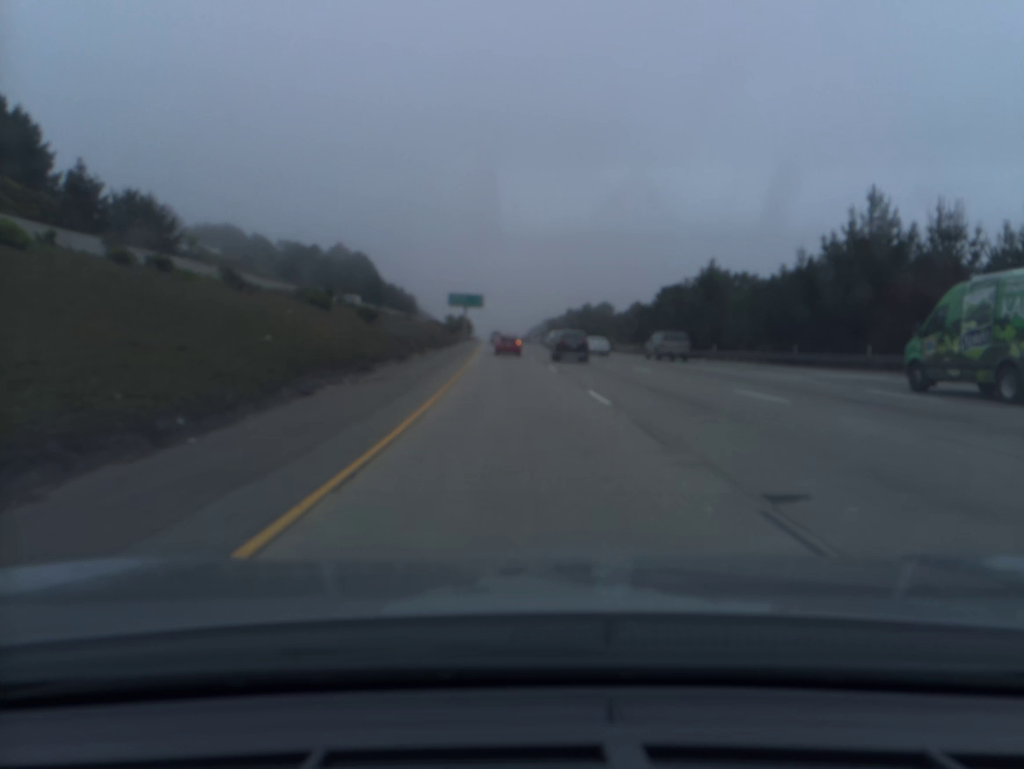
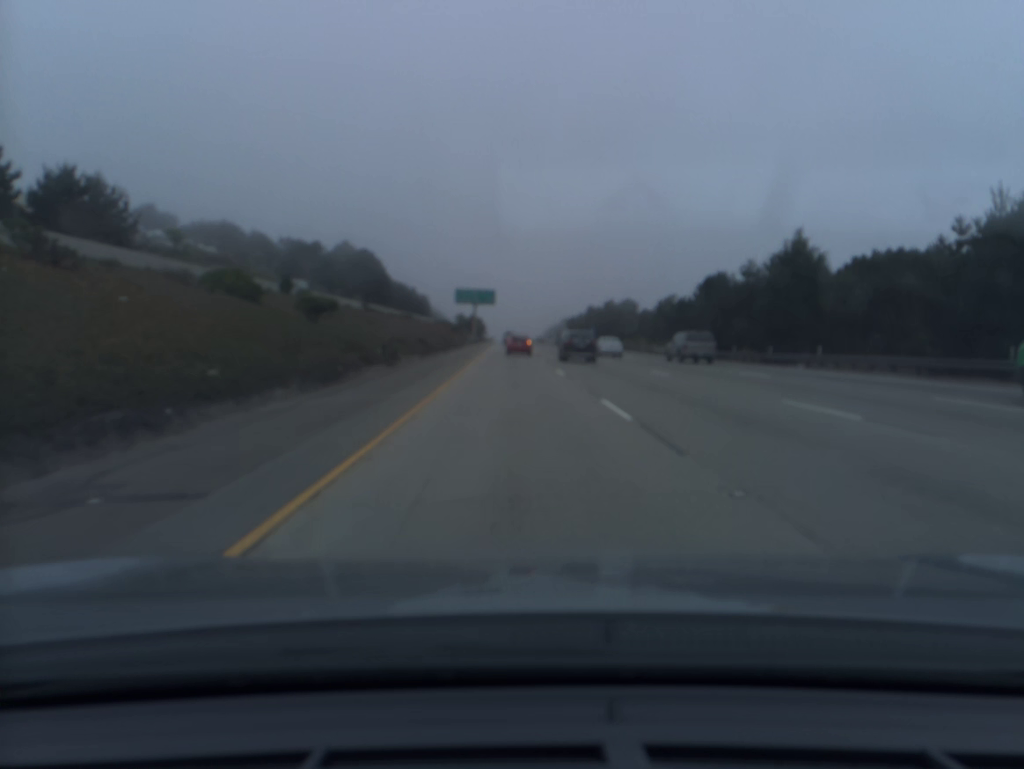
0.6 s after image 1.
(-0.2, +17.8) m; -1°
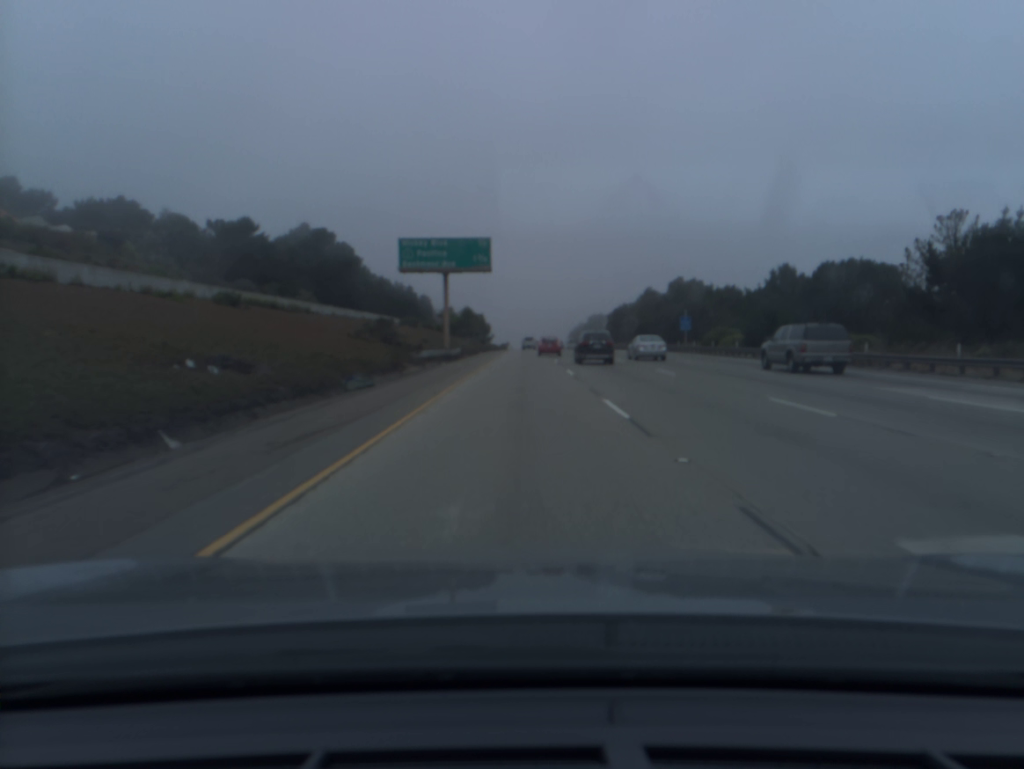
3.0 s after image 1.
(-1.3, +71.6) m; -2°
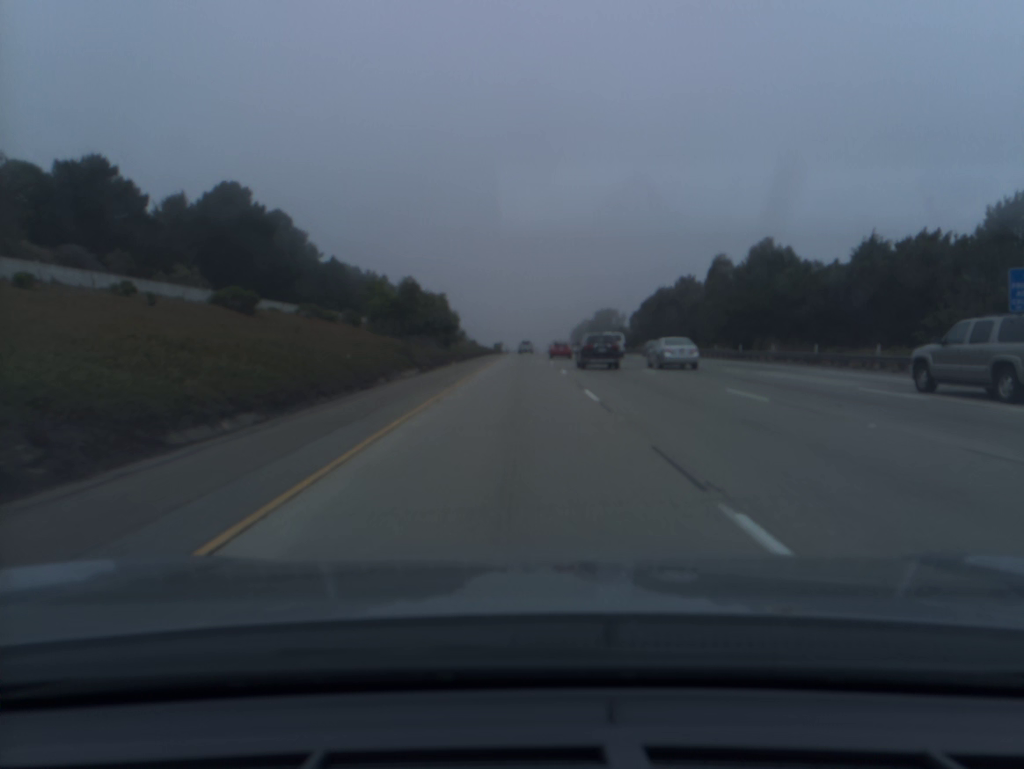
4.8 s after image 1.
(+0.2, +55.0) m; 0°
